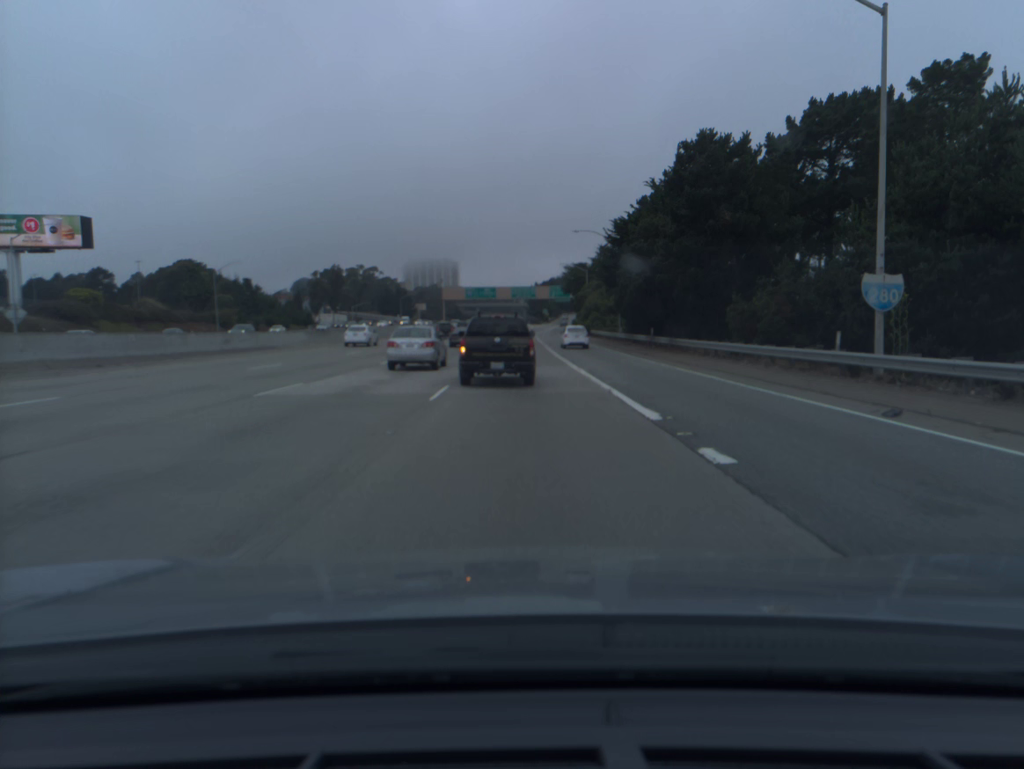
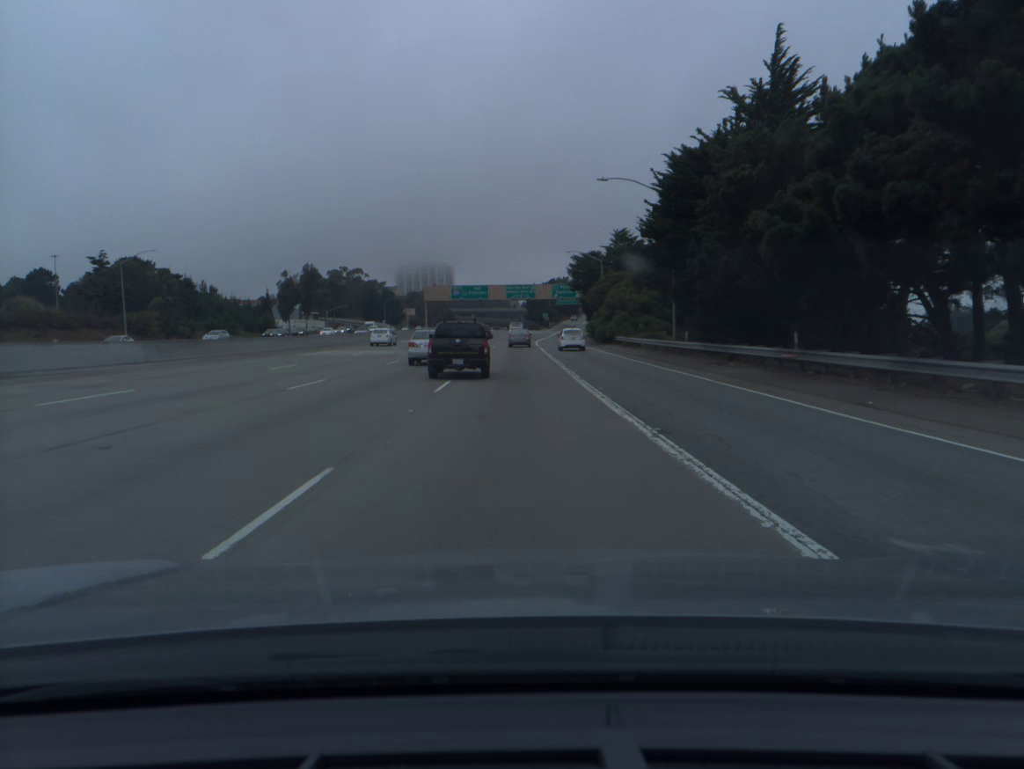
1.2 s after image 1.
(+0.1, +26.1) m; 0°
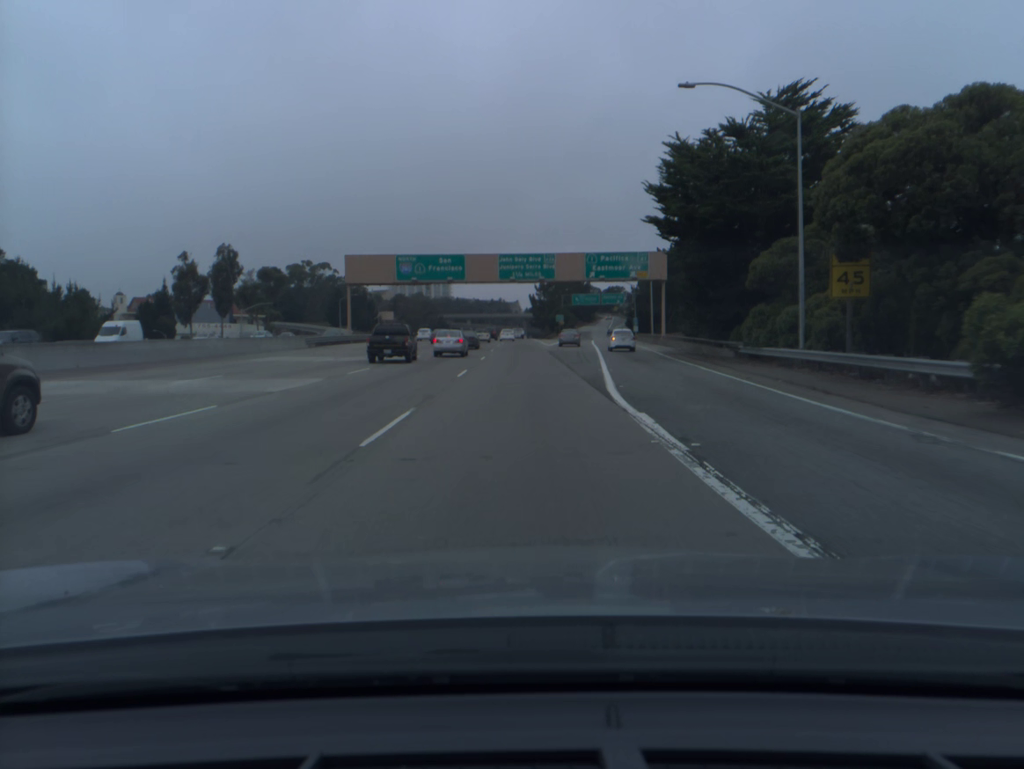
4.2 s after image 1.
(-0.4, +67.0) m; 0°
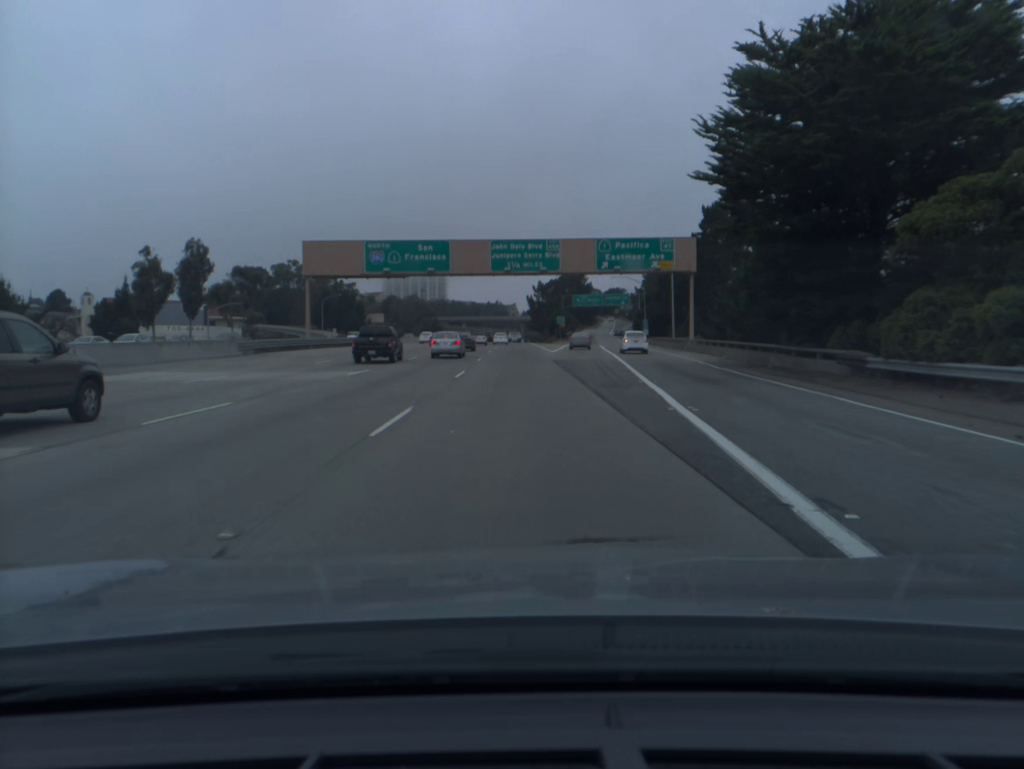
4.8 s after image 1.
(0.0, +13.7) m; 0°
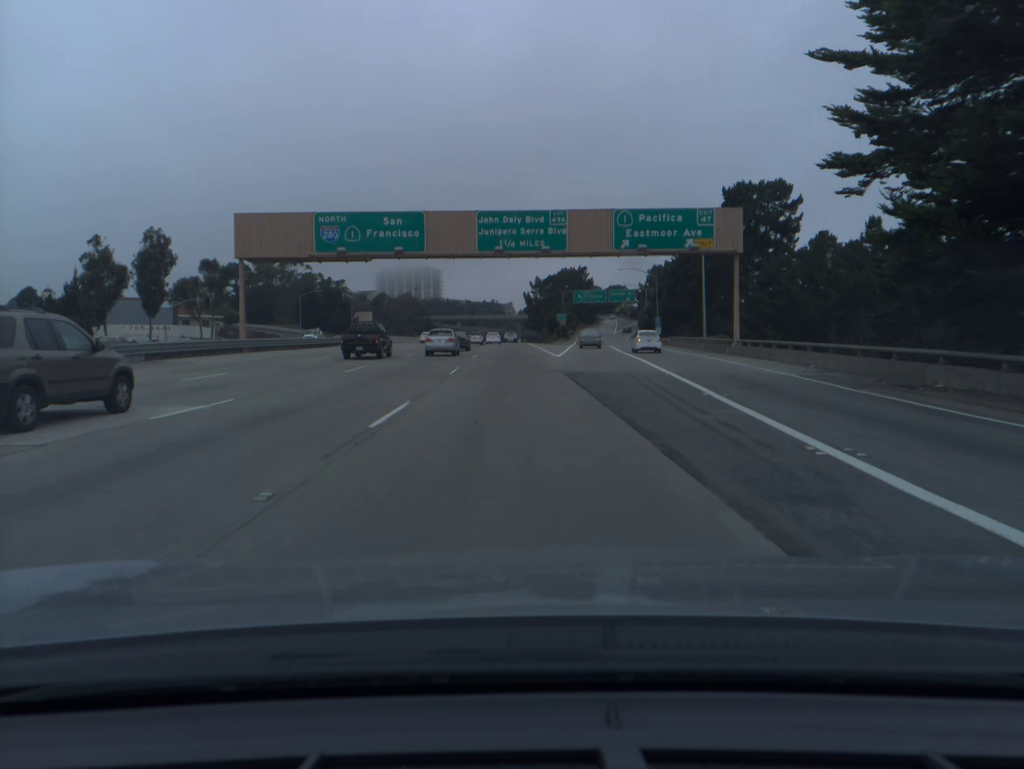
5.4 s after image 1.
(0.0, +13.8) m; 0°
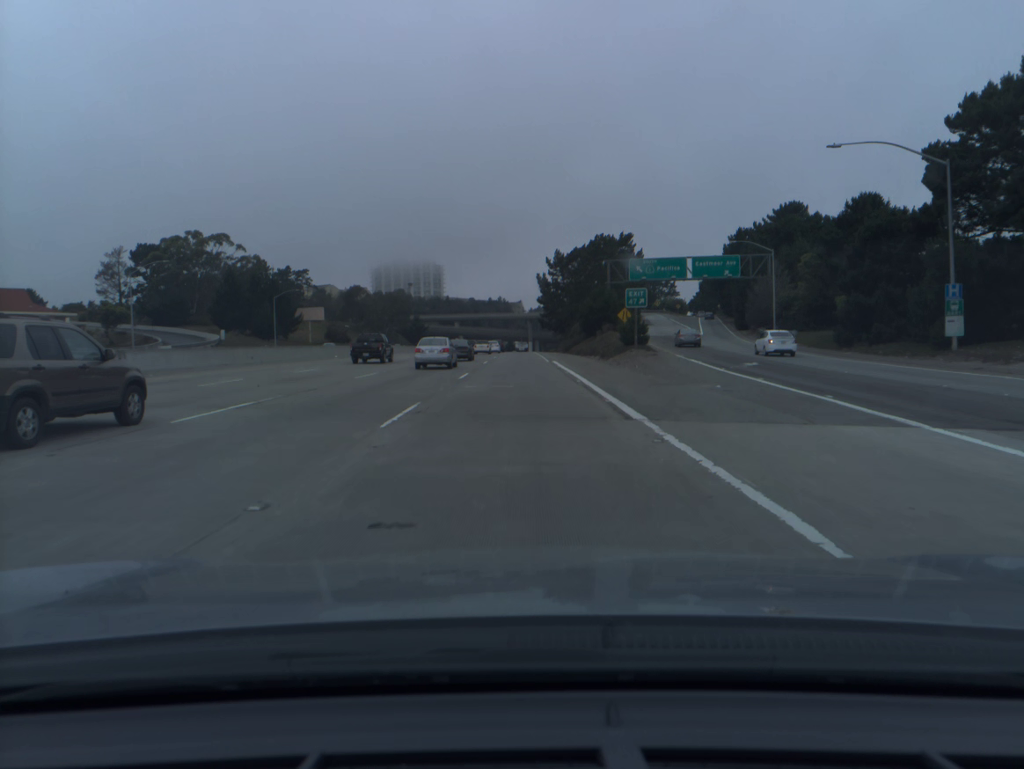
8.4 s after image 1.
(-0.6, +72.3) m; -1°
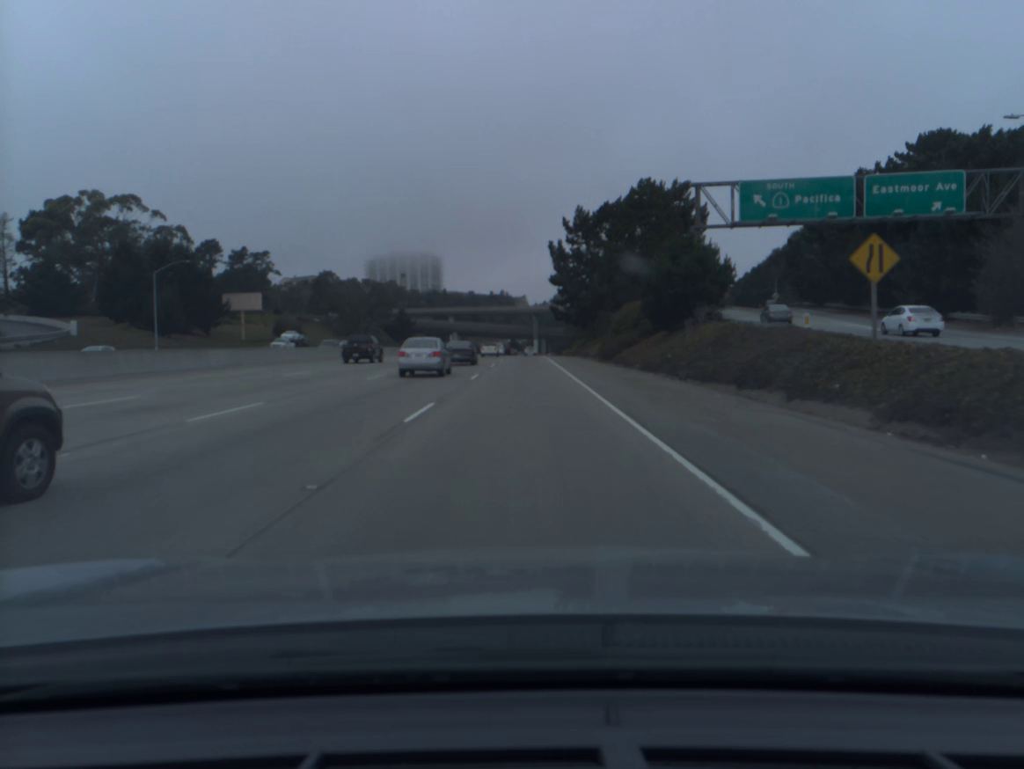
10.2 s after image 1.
(-0.1, +46.0) m; 0°
